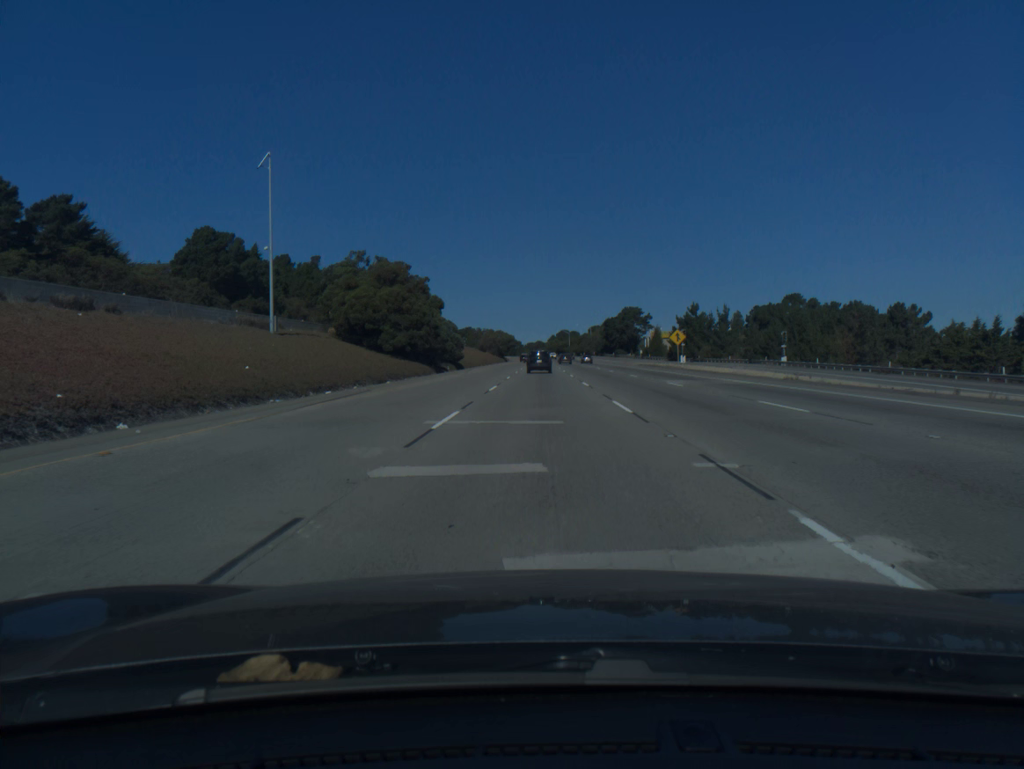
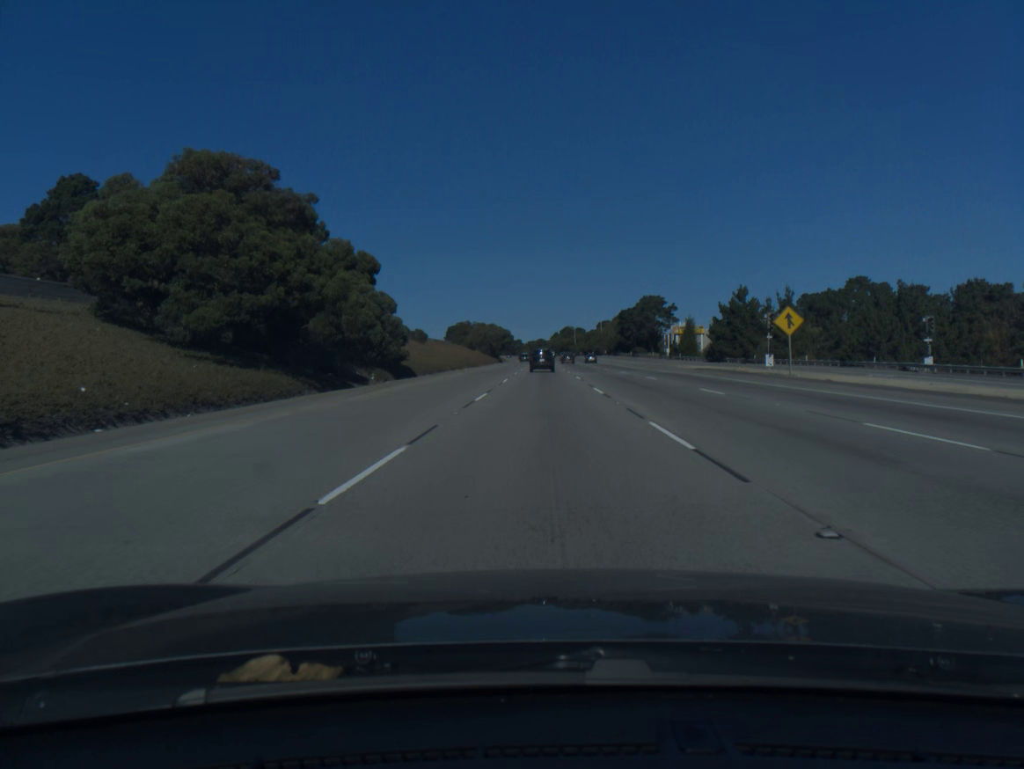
(0.0, +36.0) m; 0°
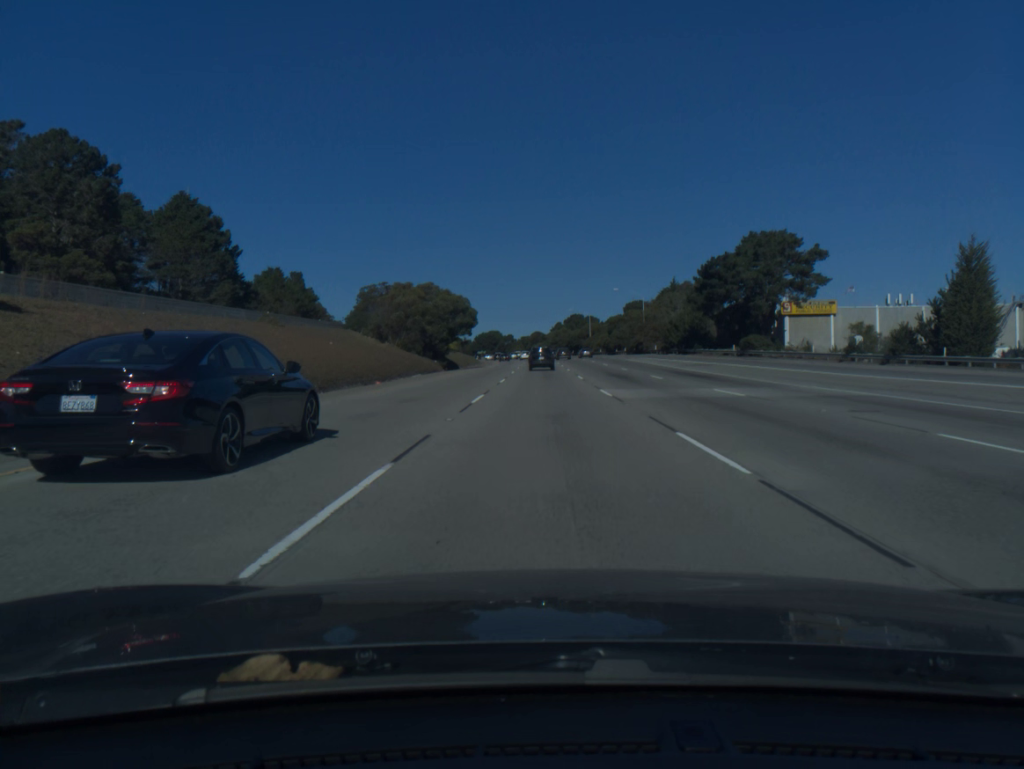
(-0.1, +89.7) m; 0°
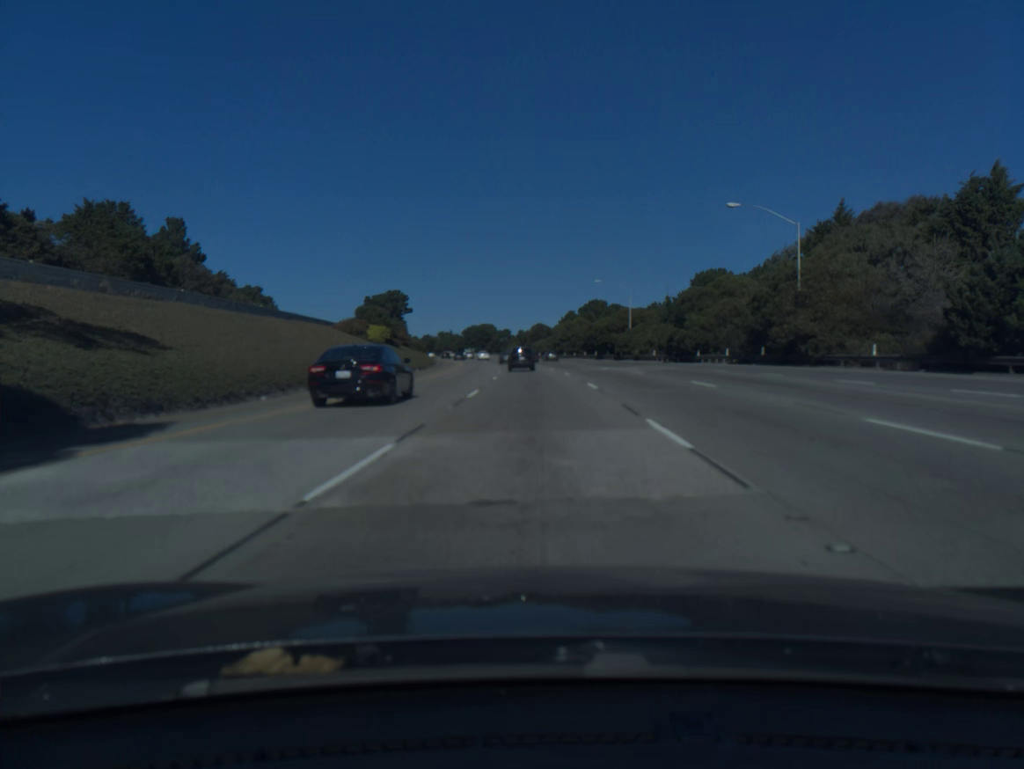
(+0.1, +71.3) m; 0°
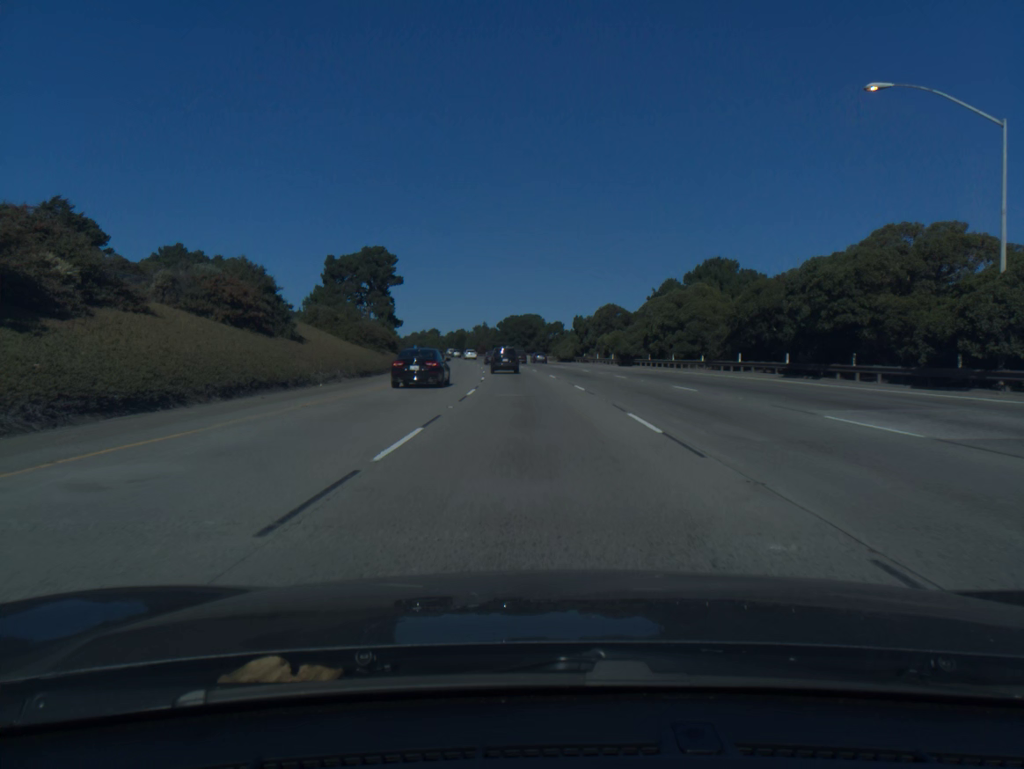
(-1.9, +70.8) m; -4°
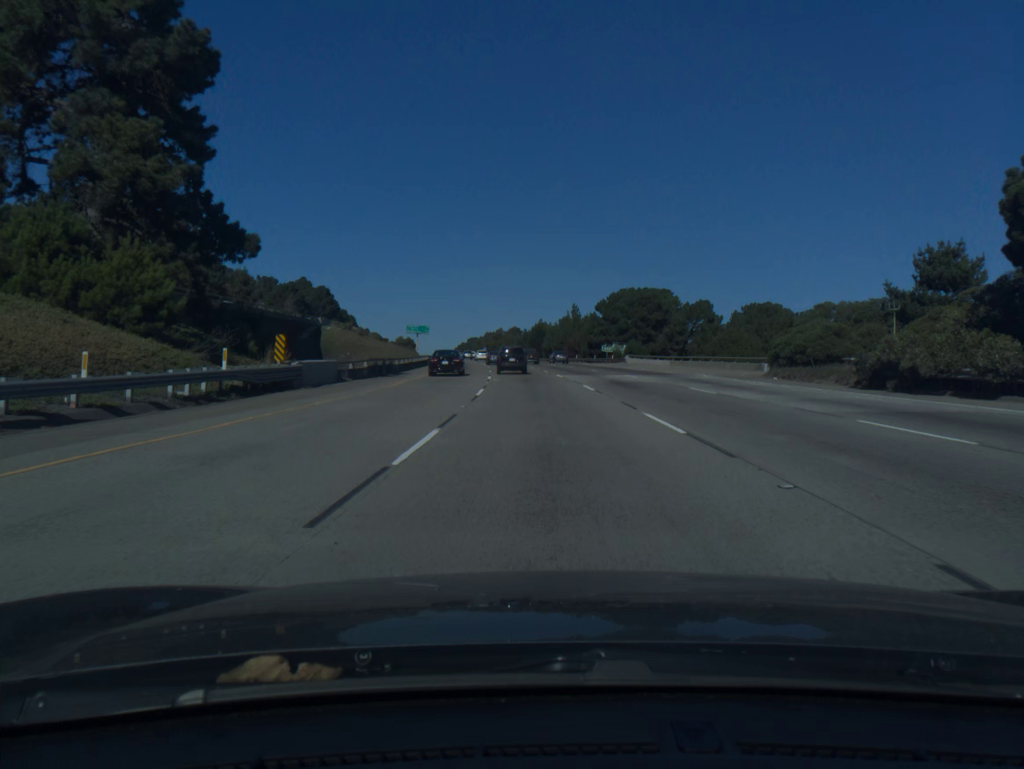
(-5.5, +87.6) m; -7°
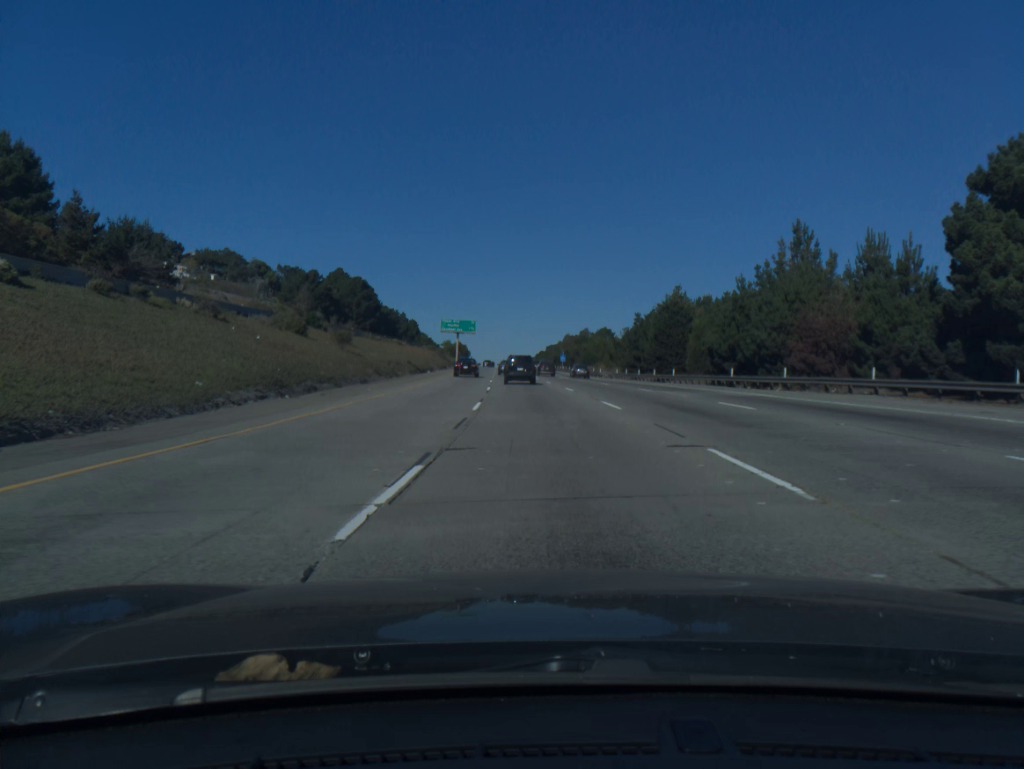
(-4.8, +85.4) m; -6°
